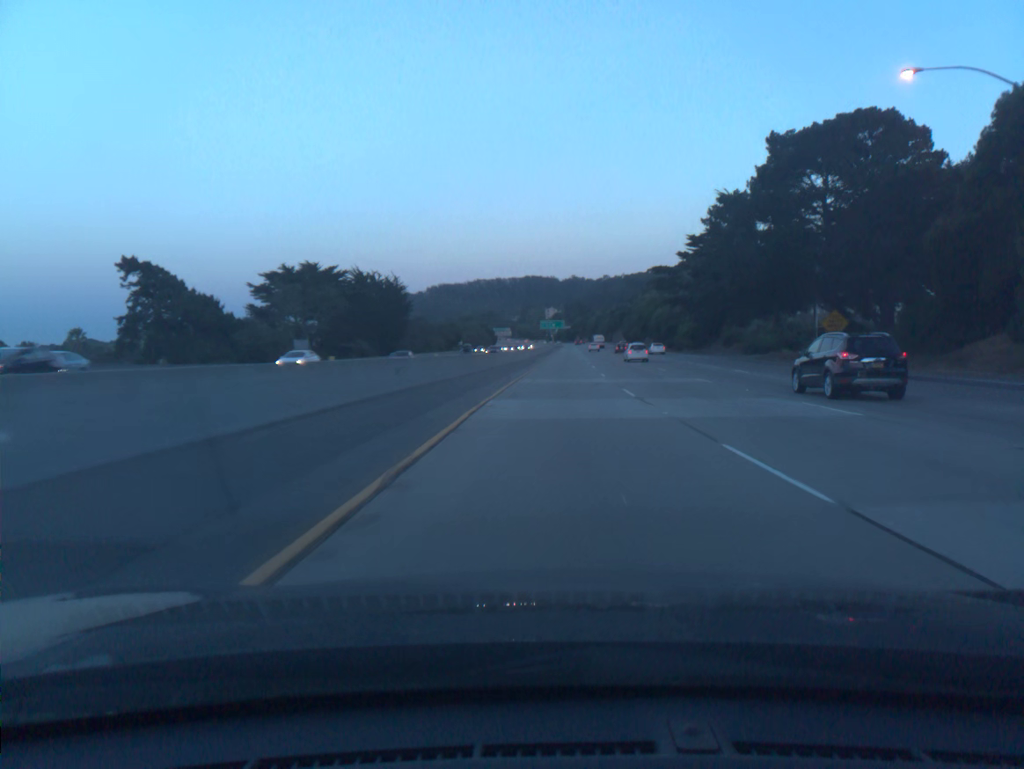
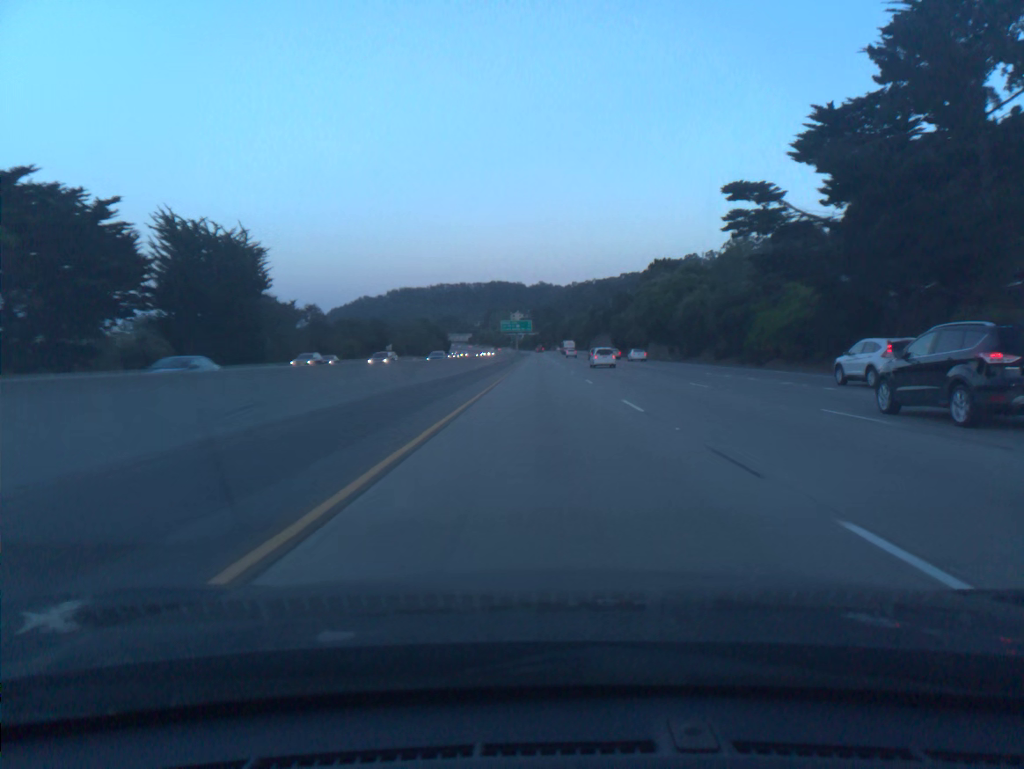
(+1.7, +59.2) m; +3°
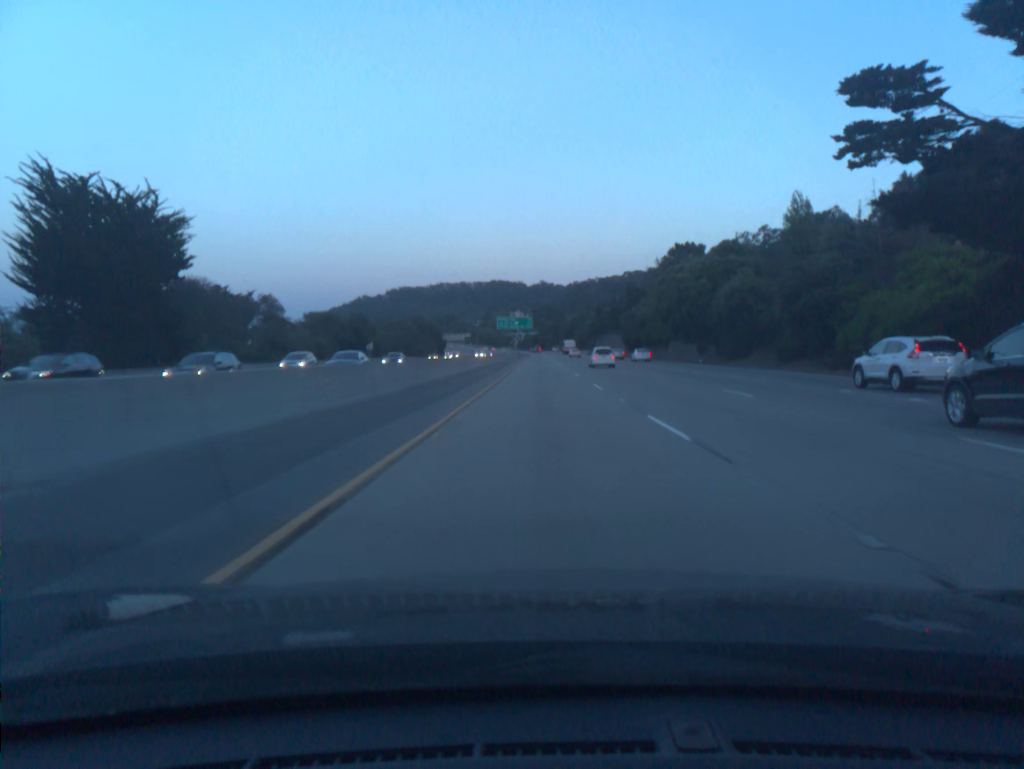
(0.0, +19.7) m; 0°
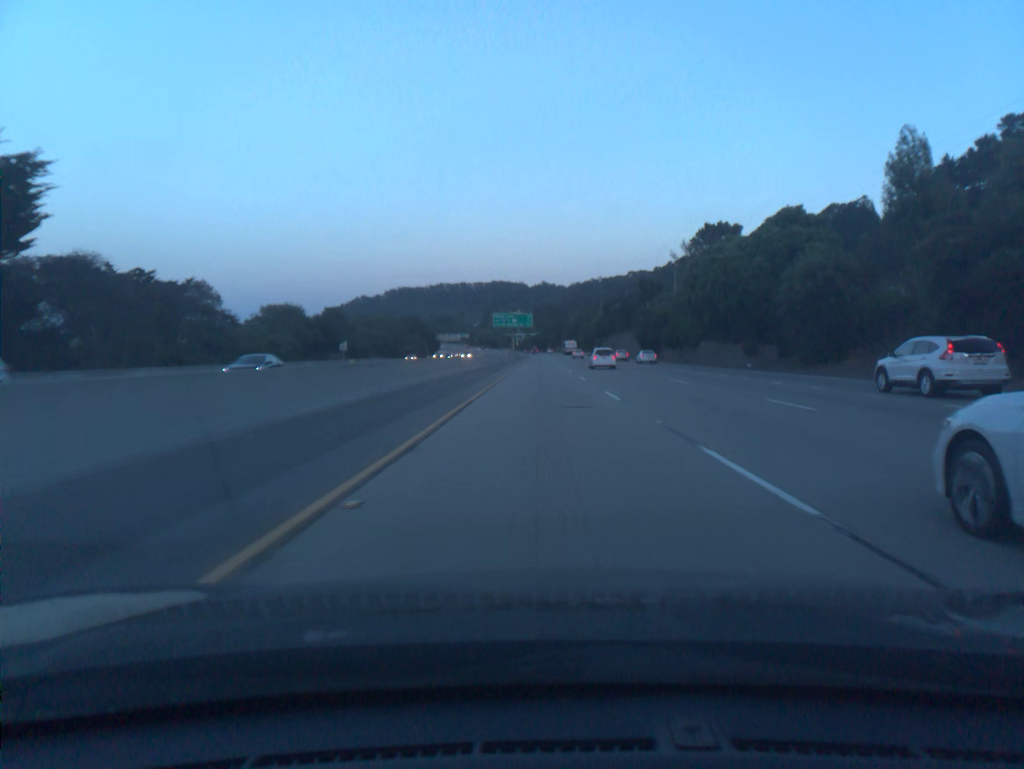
(0.0, +19.6) m; 0°
